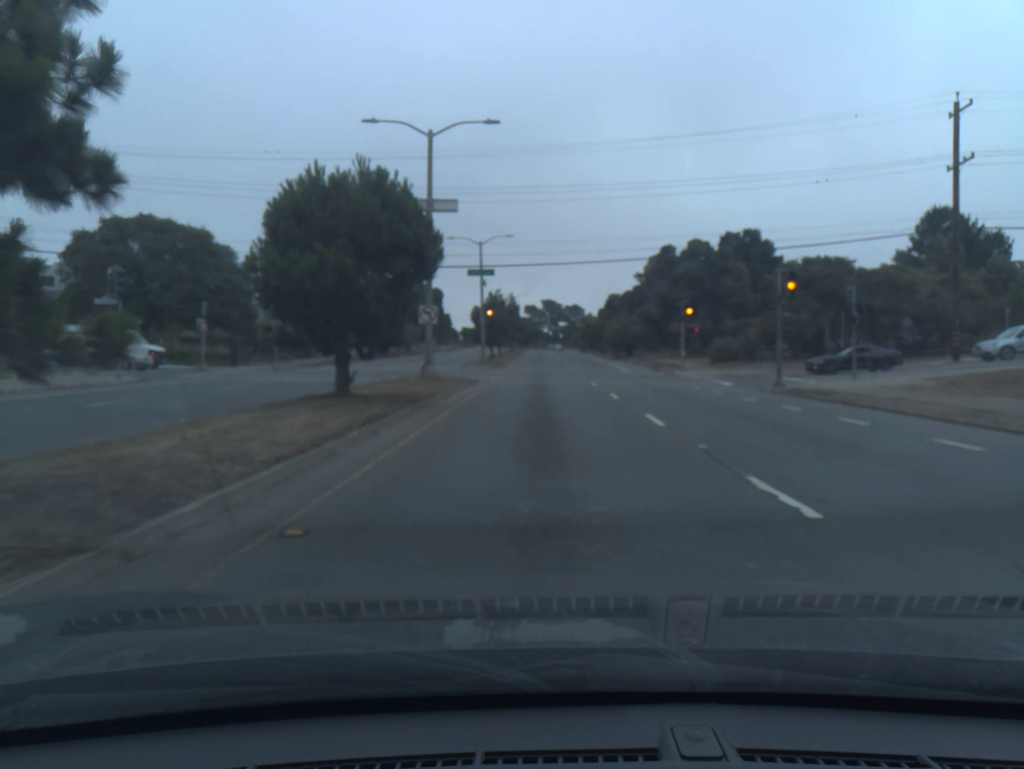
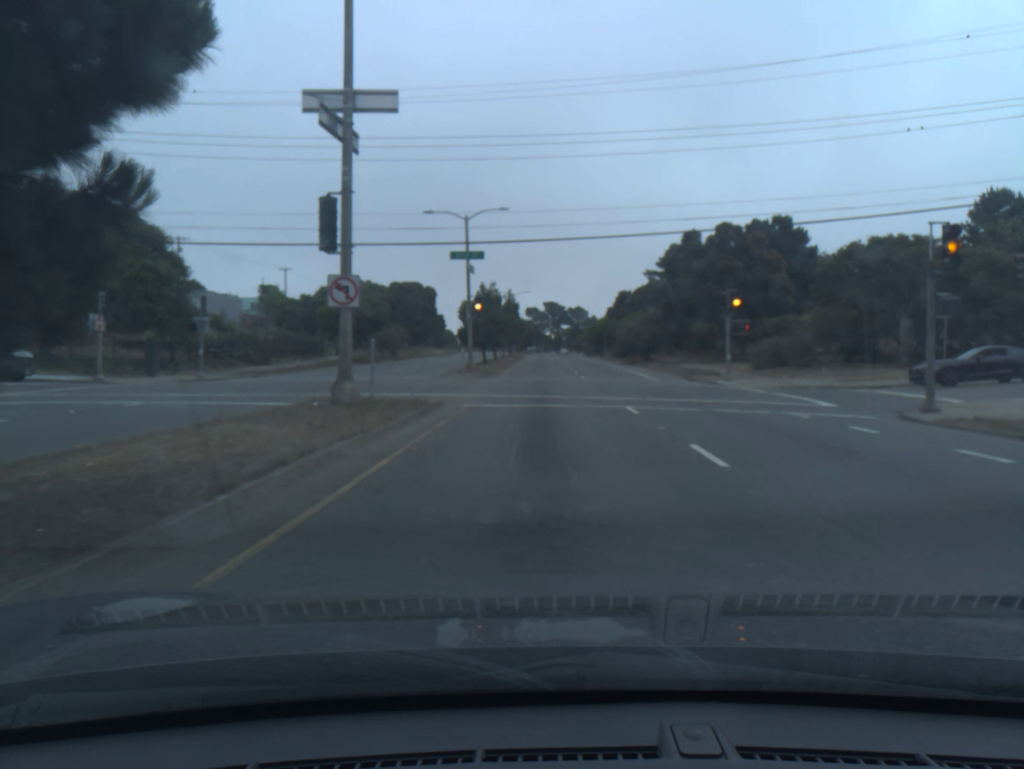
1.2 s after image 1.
(0.0, +11.7) m; 0°
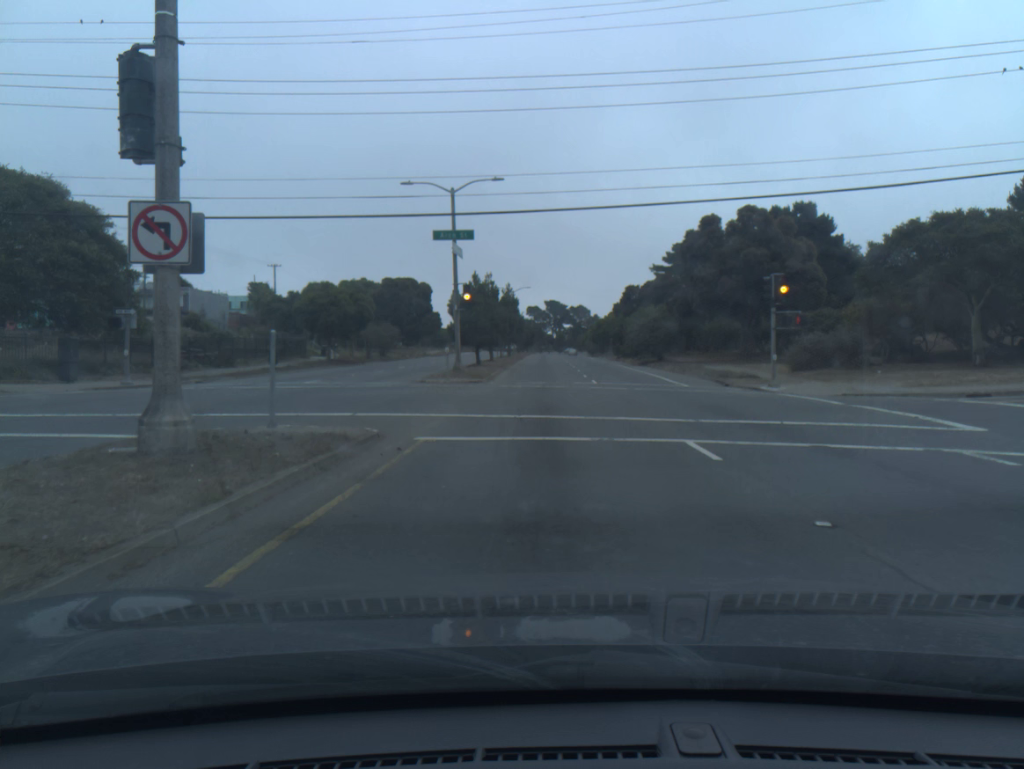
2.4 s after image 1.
(0.0, +7.5) m; +1°
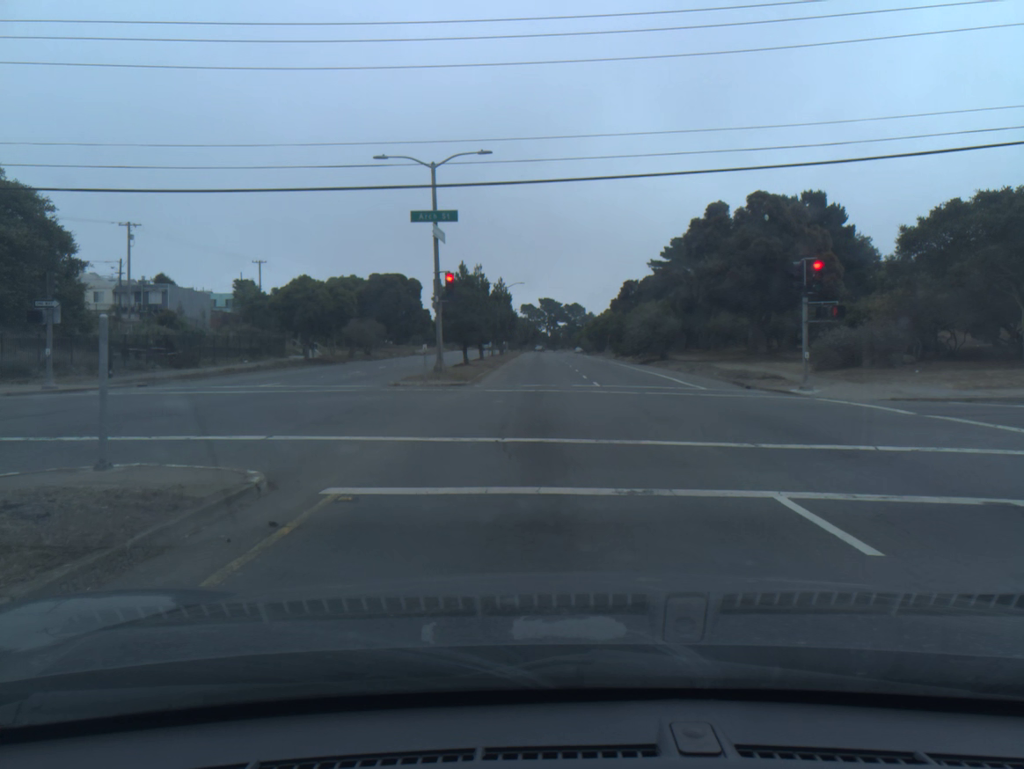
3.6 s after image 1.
(0.0, +4.6) m; 0°
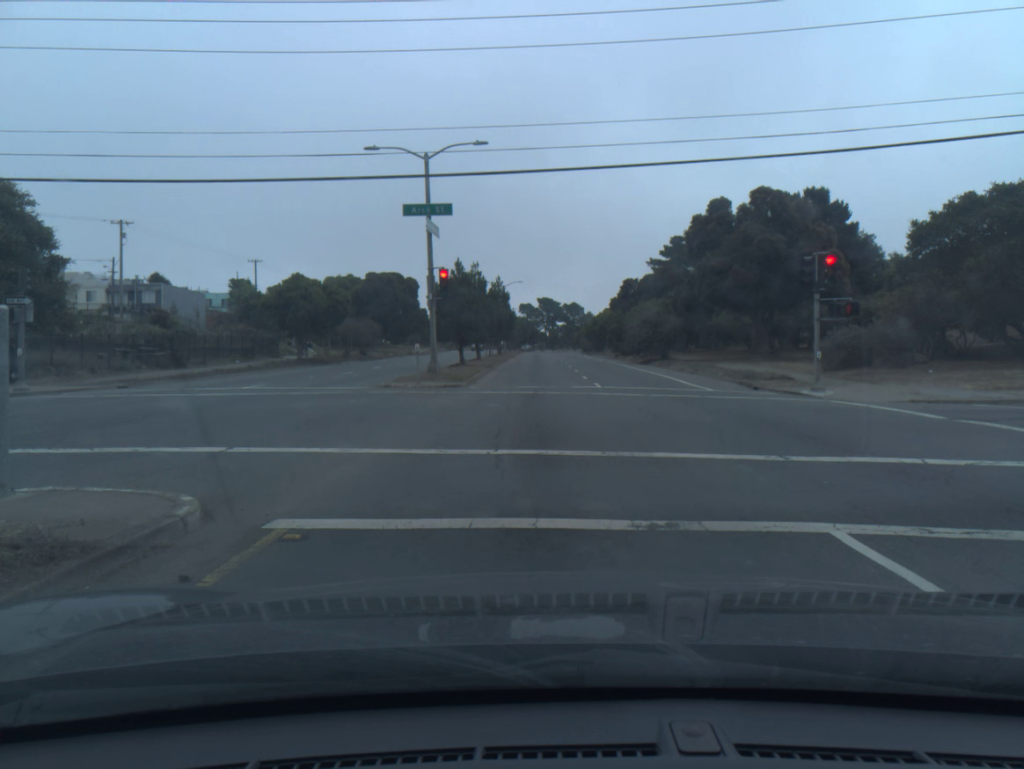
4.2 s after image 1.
(0.0, +1.4) m; 0°
